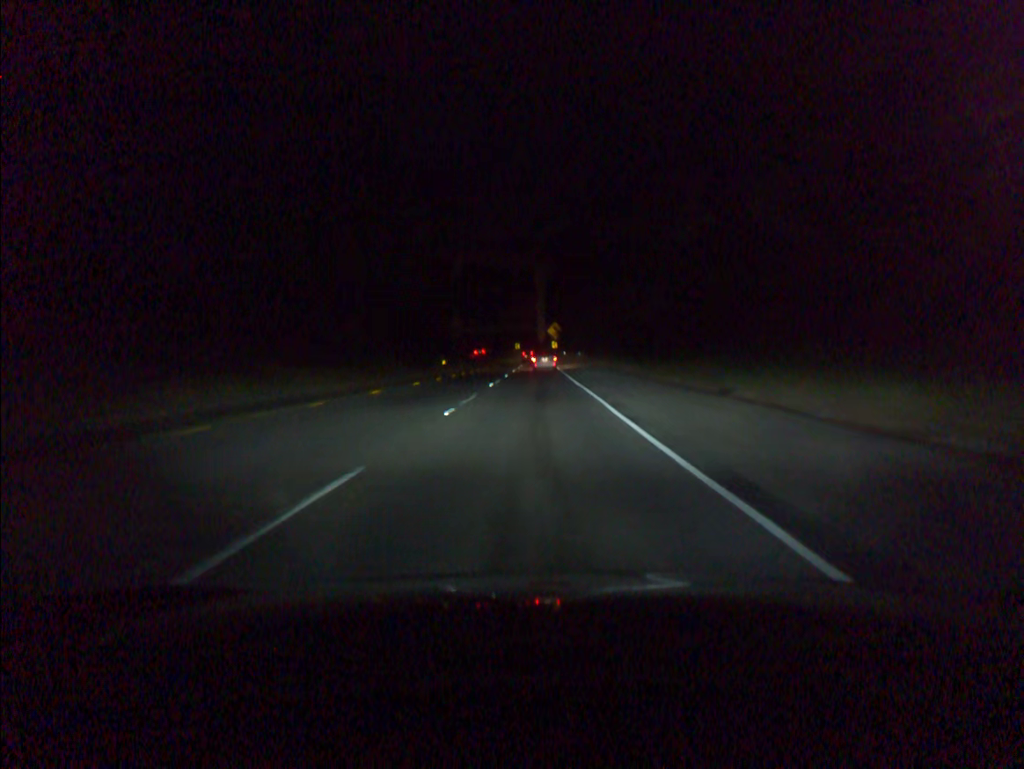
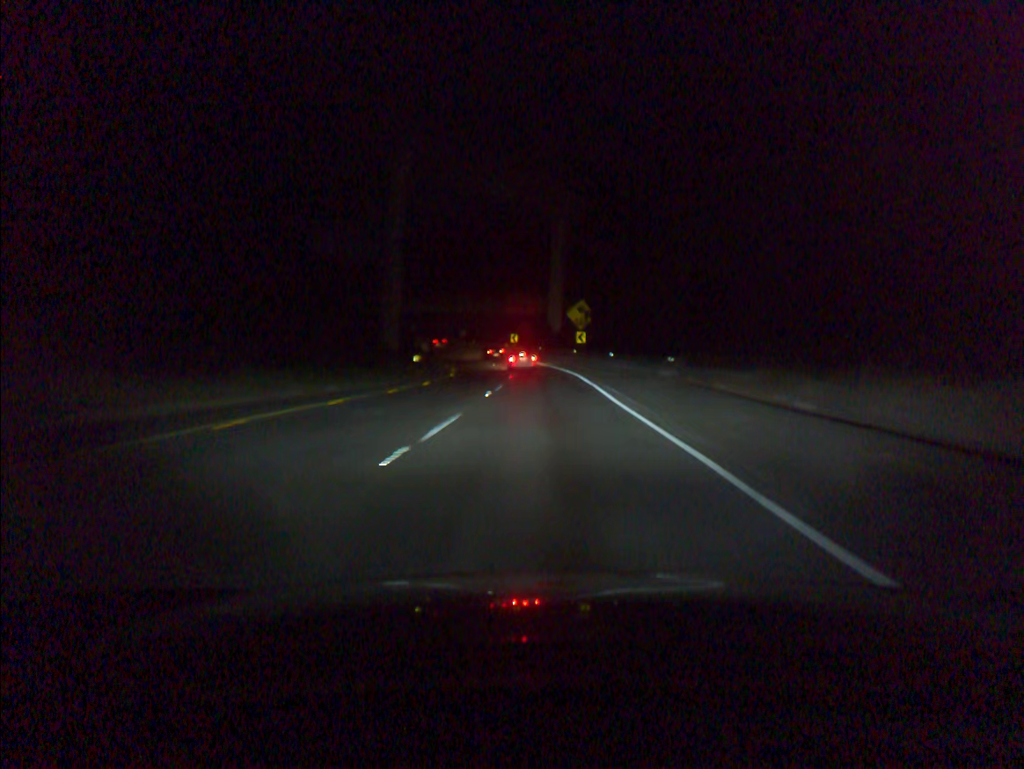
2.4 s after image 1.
(-0.4, +67.1) m; -1°
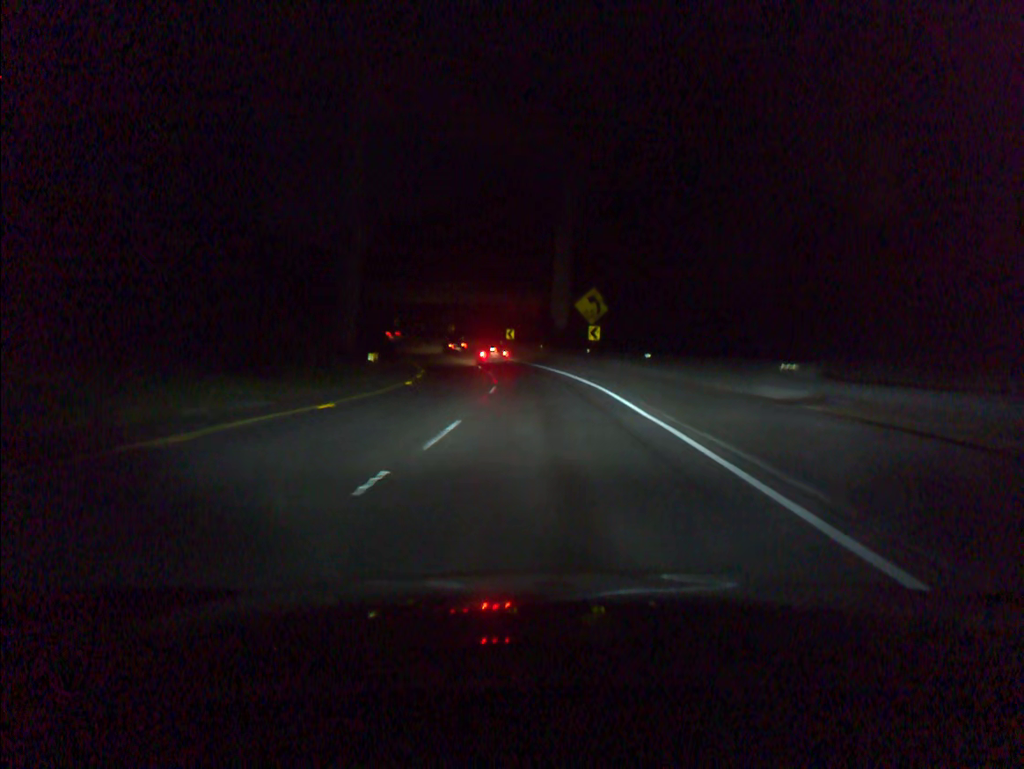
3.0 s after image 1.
(0.0, +16.6) m; 0°
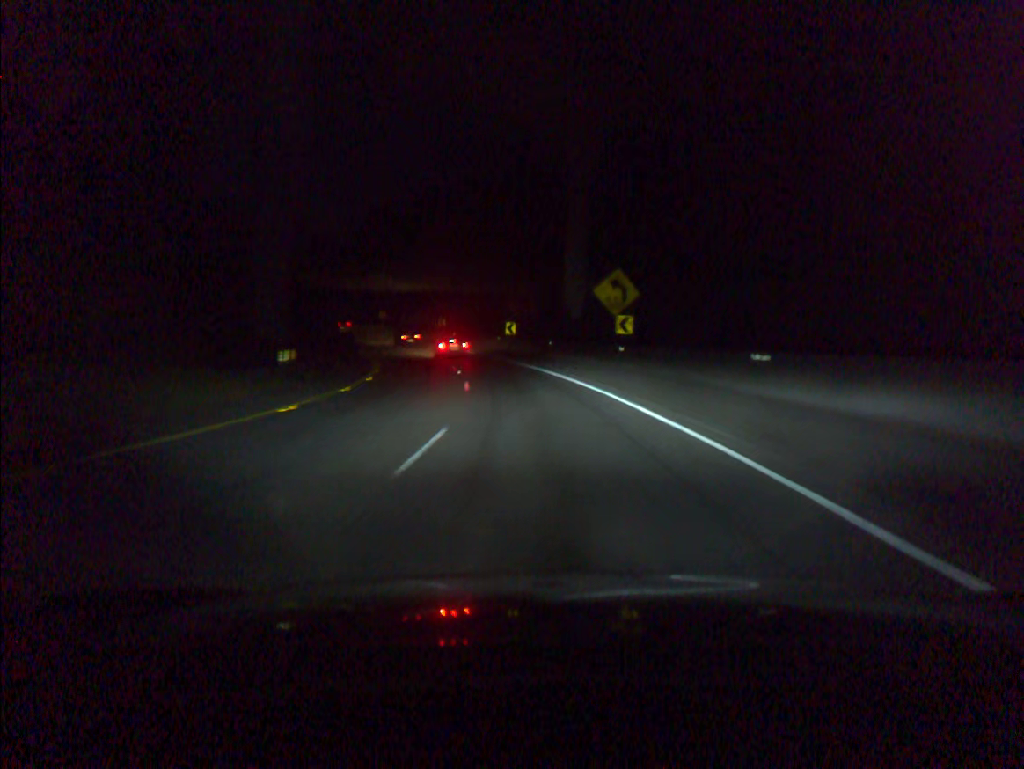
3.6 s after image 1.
(0.0, +16.6) m; 0°
